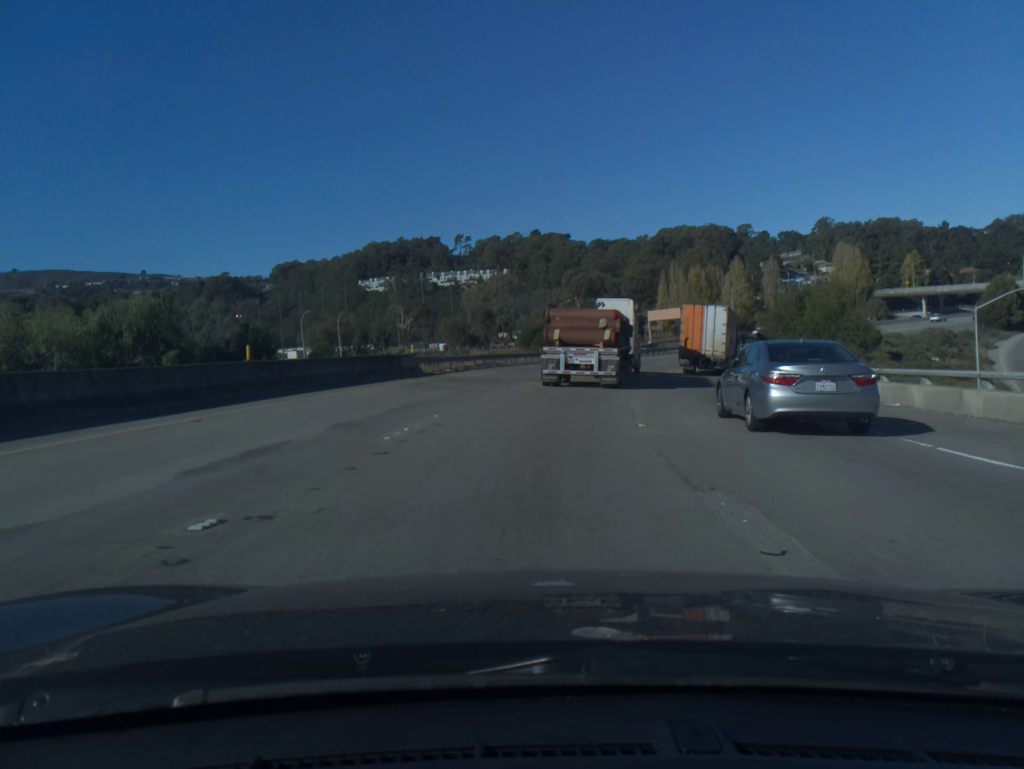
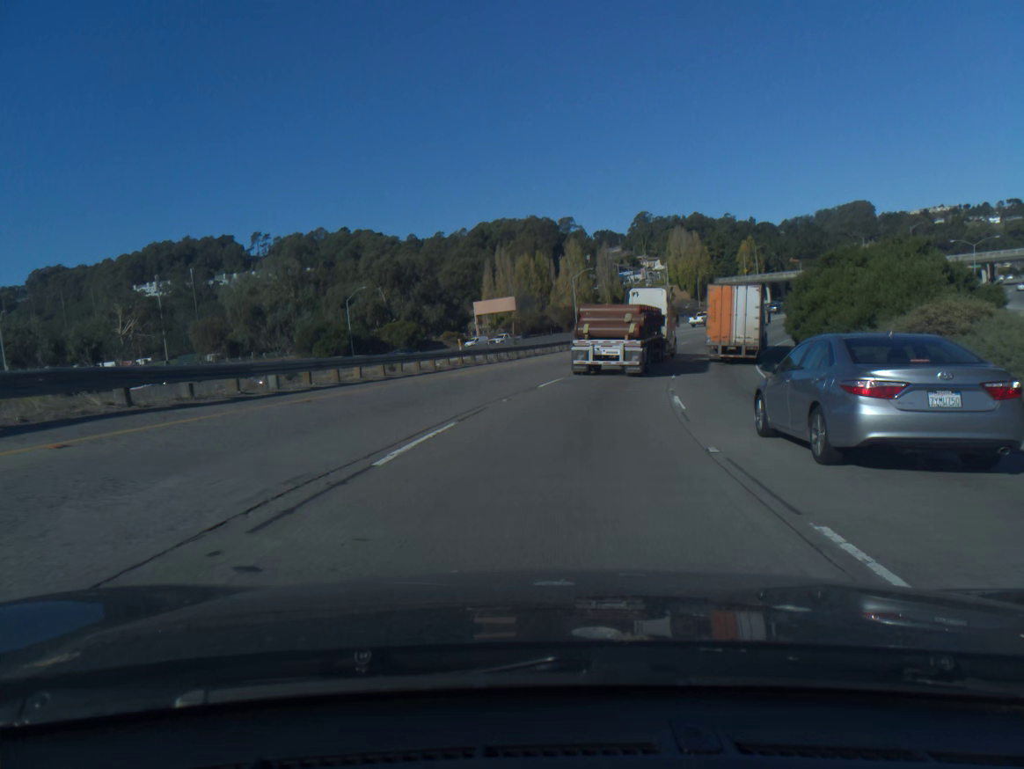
(+4.6, +44.8) m; +13°
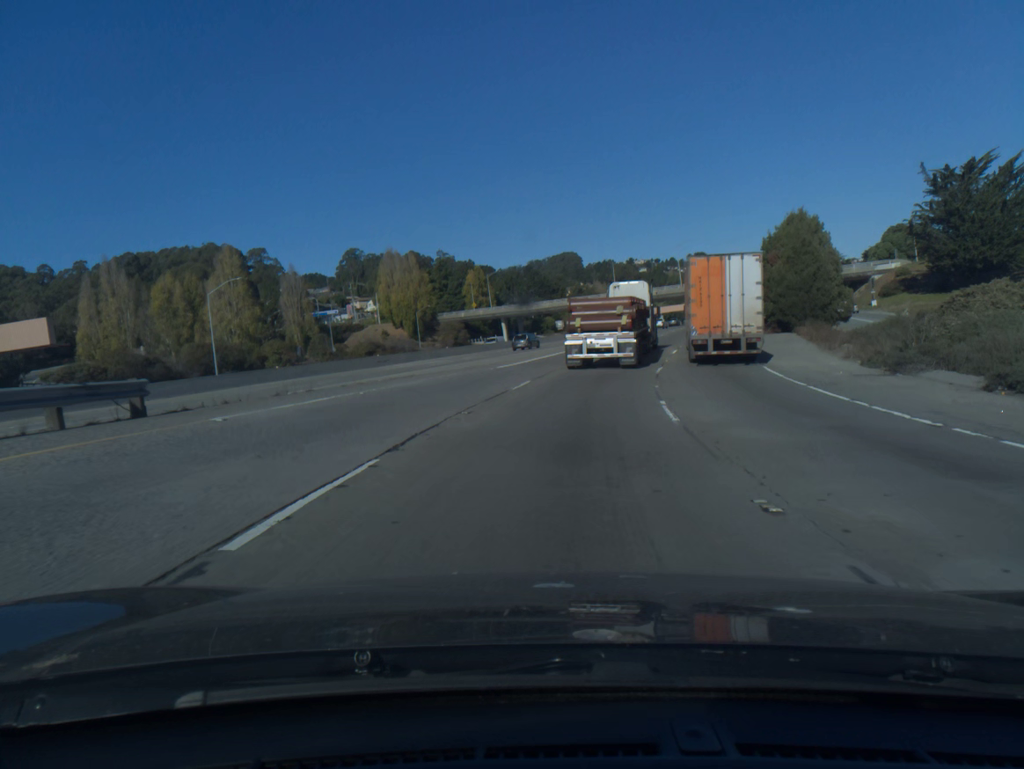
(+11.1, +59.8) m; +20°
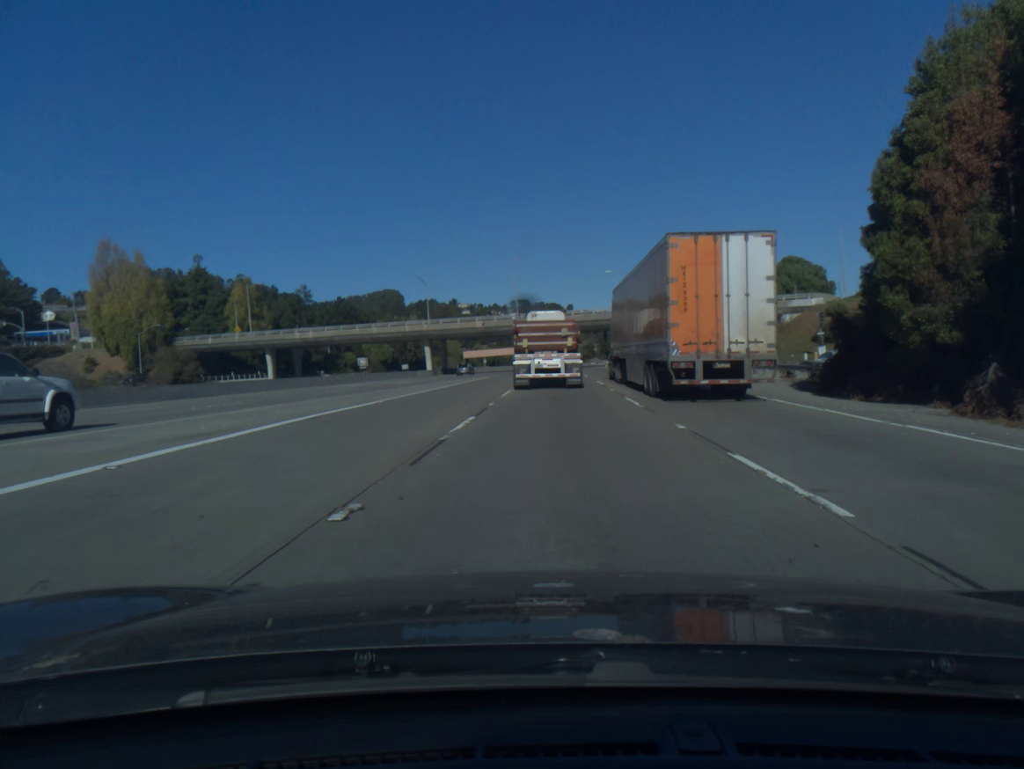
(+6.3, +49.8) m; +13°
